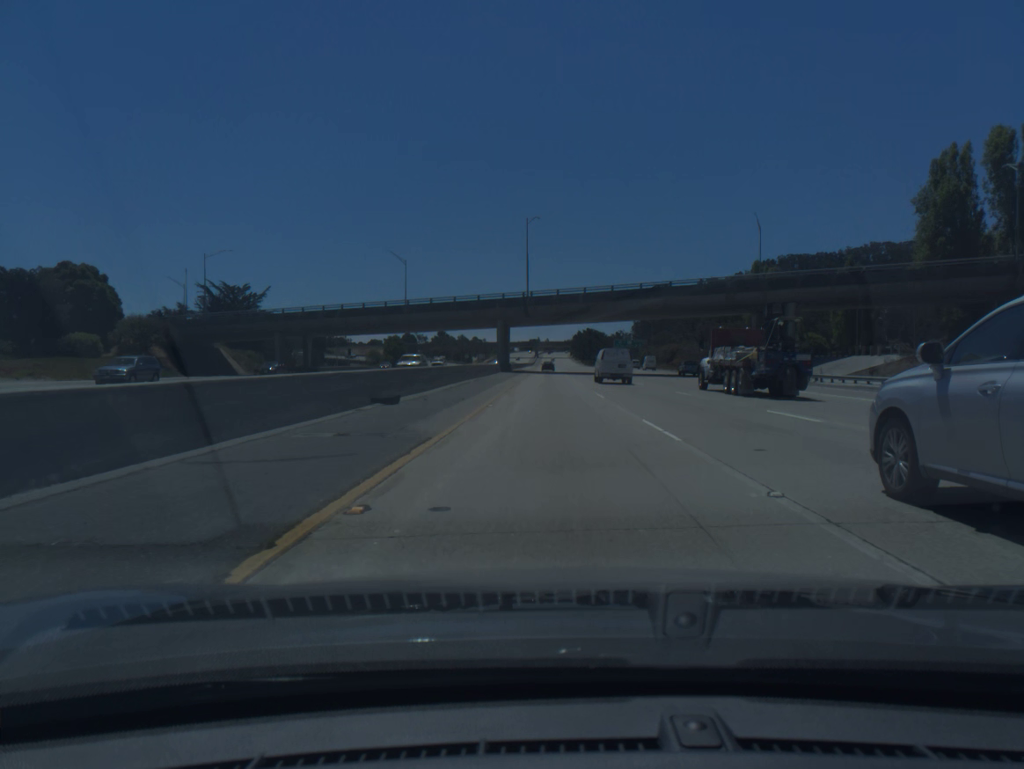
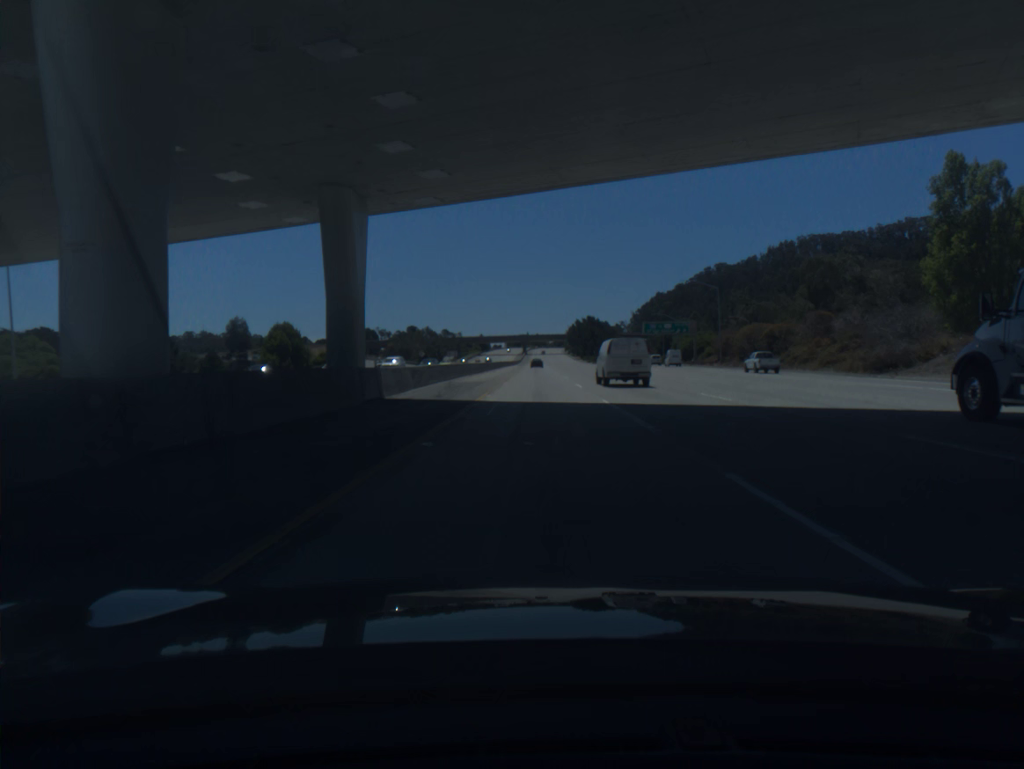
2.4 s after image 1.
(+0.3, +82.9) m; +1°
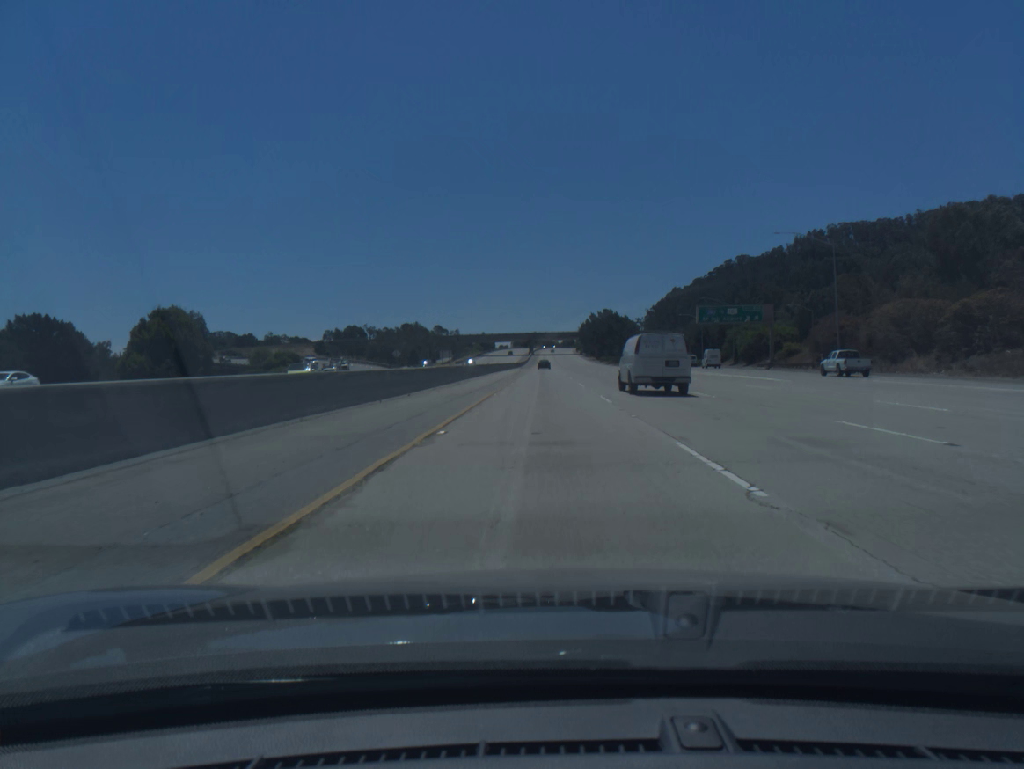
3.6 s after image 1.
(-0.2, +41.6) m; 0°
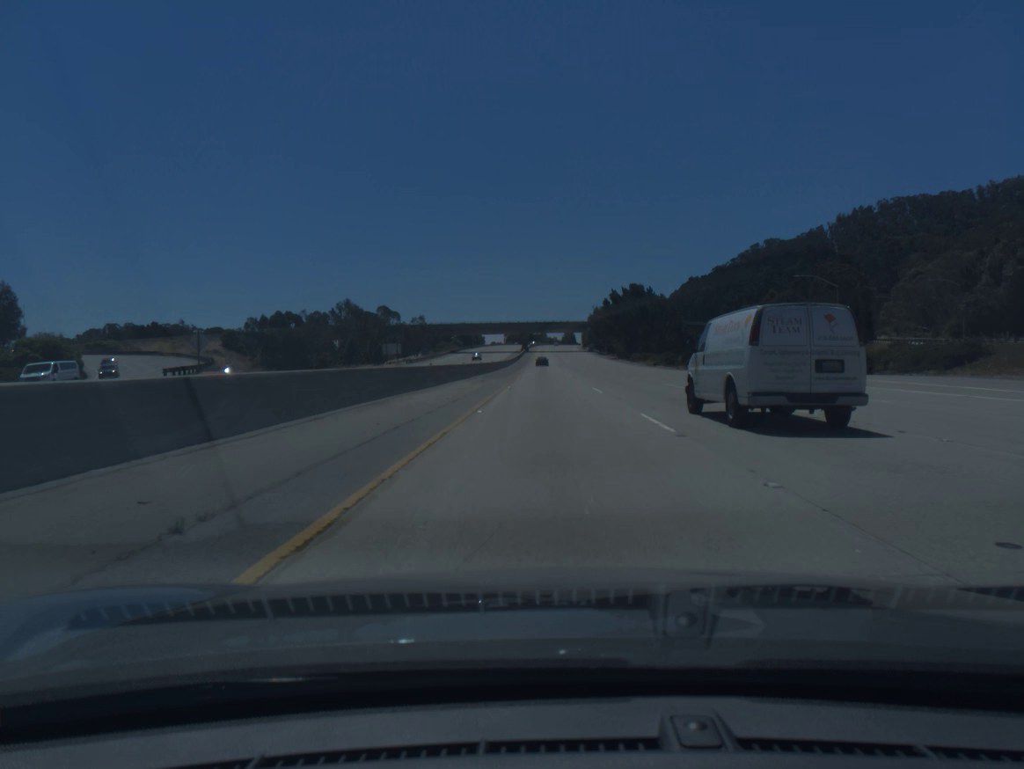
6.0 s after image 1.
(0.0, +83.1) m; 0°
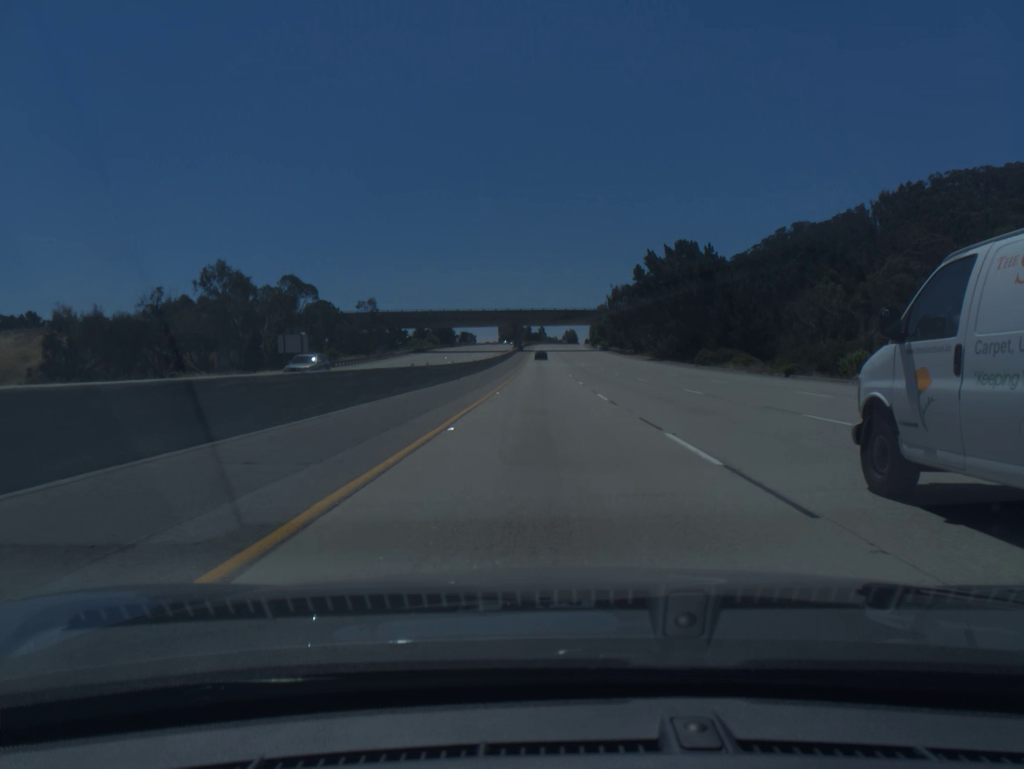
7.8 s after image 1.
(+0.1, +62.4) m; 0°
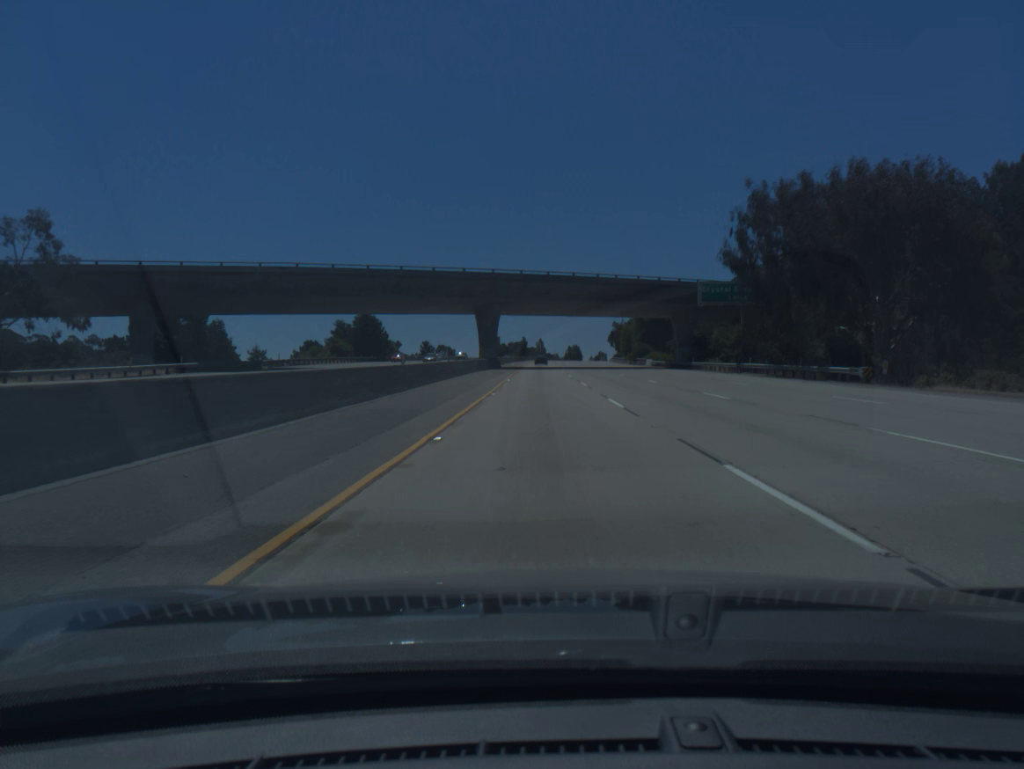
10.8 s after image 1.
(-0.3, +103.9) m; 0°
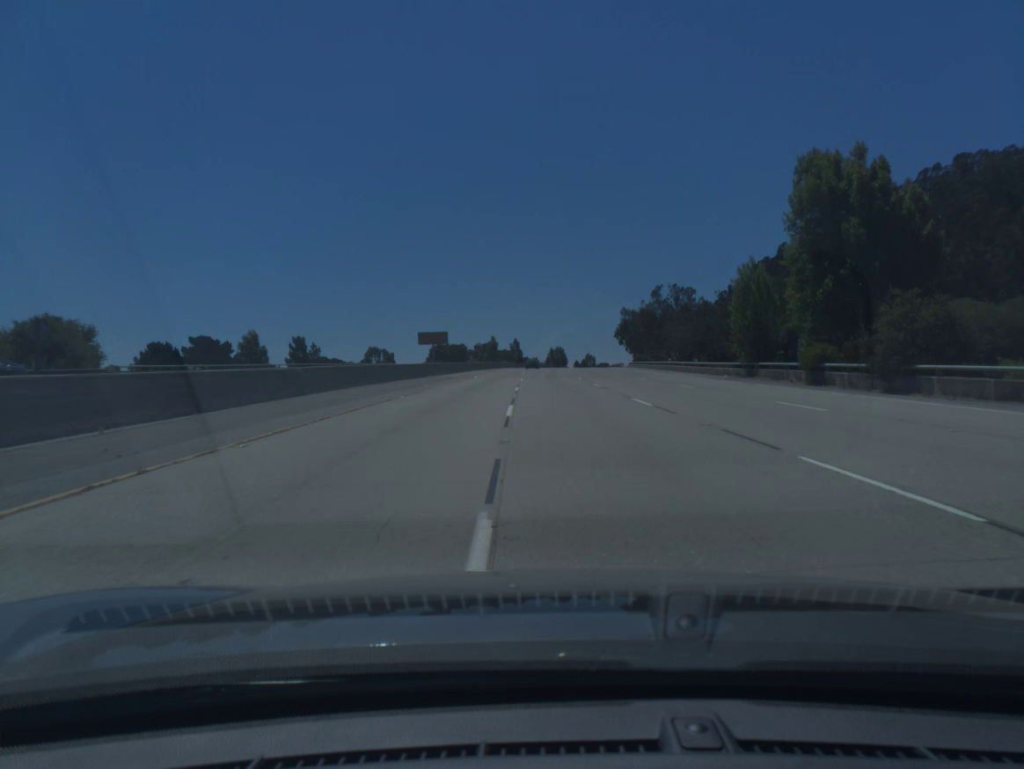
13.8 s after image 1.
(+1.9, +103.0) m; +1°
